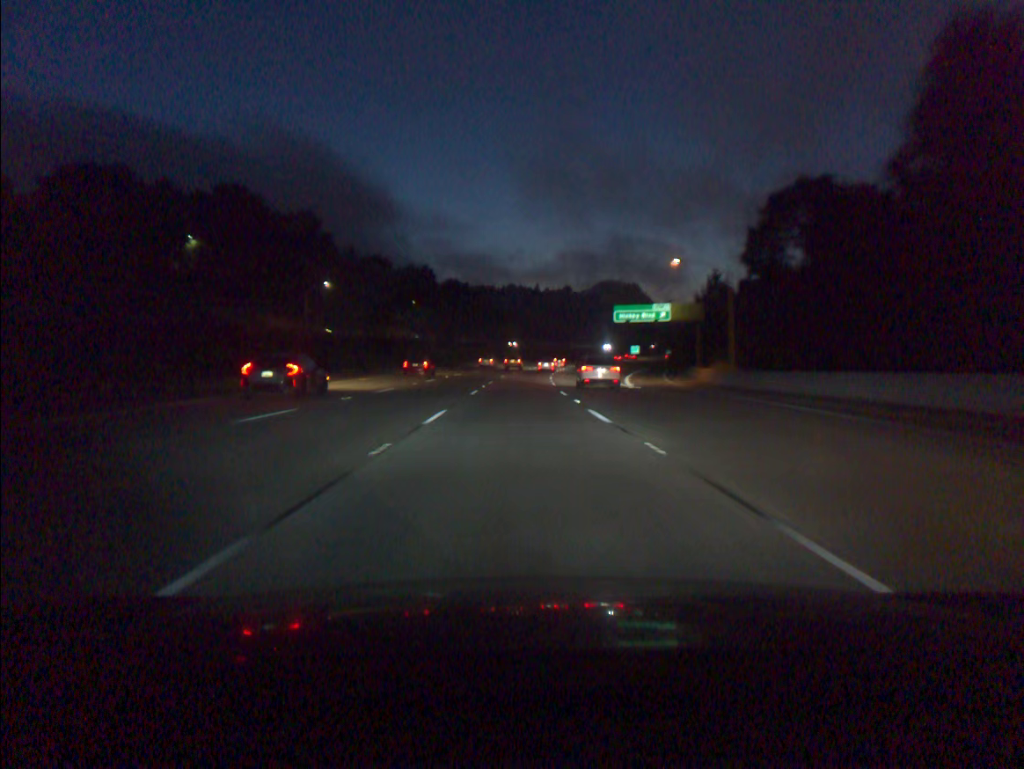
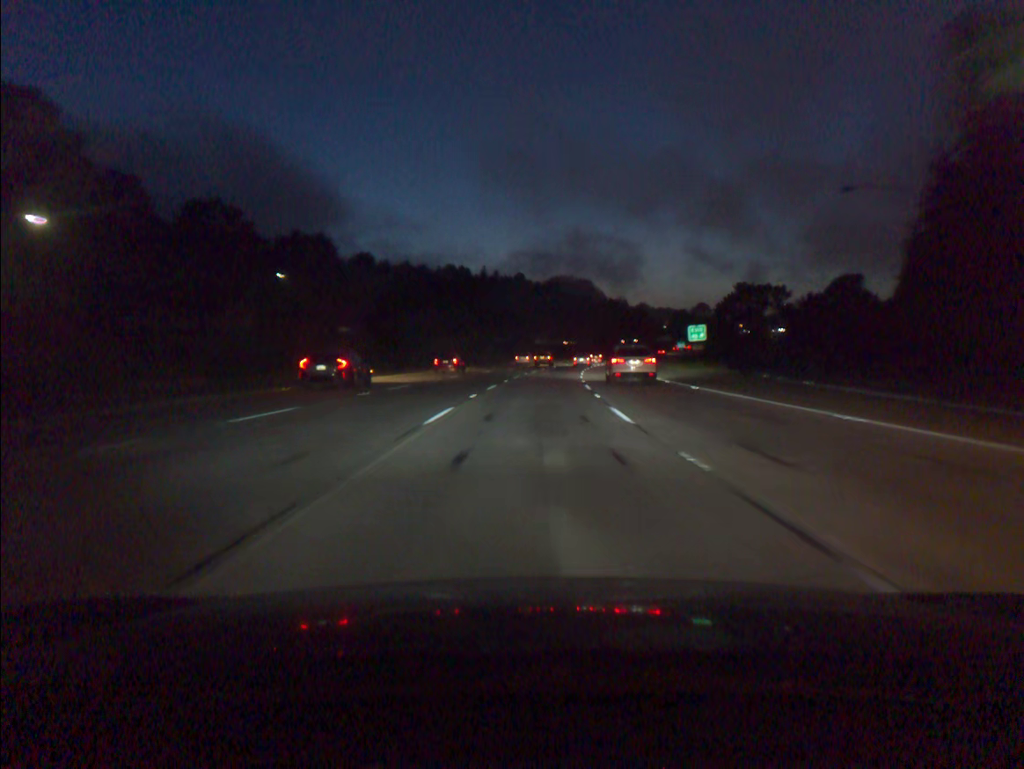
(+1.3, +74.0) m; +4°
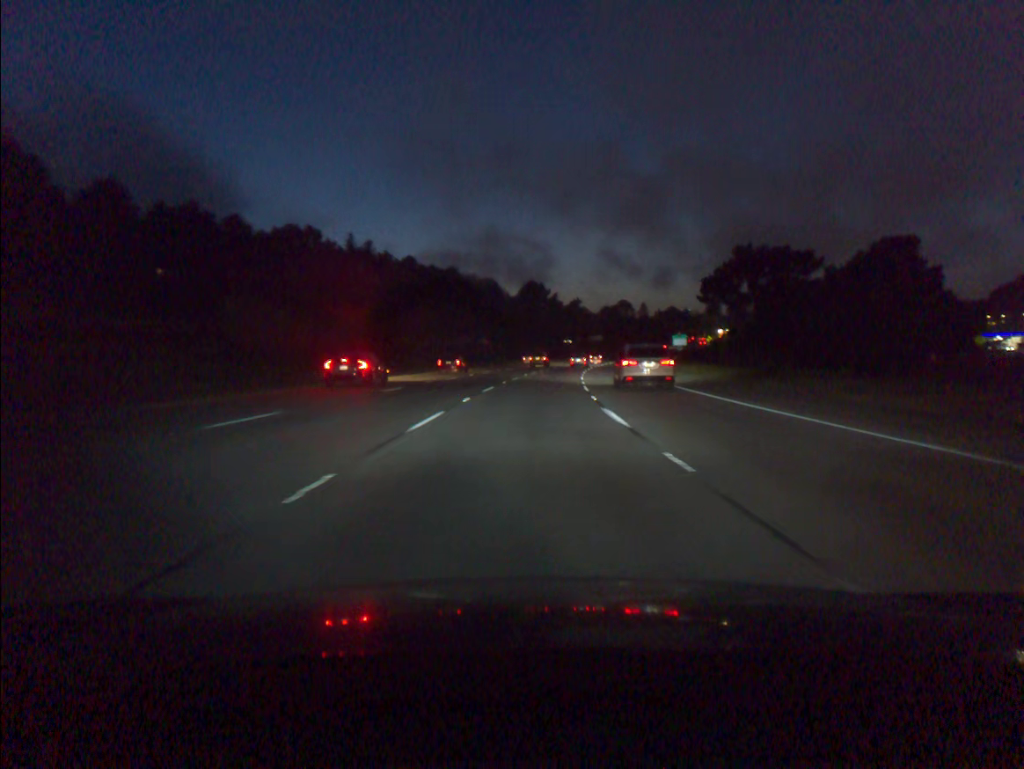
(+4.7, +73.2) m; +7°
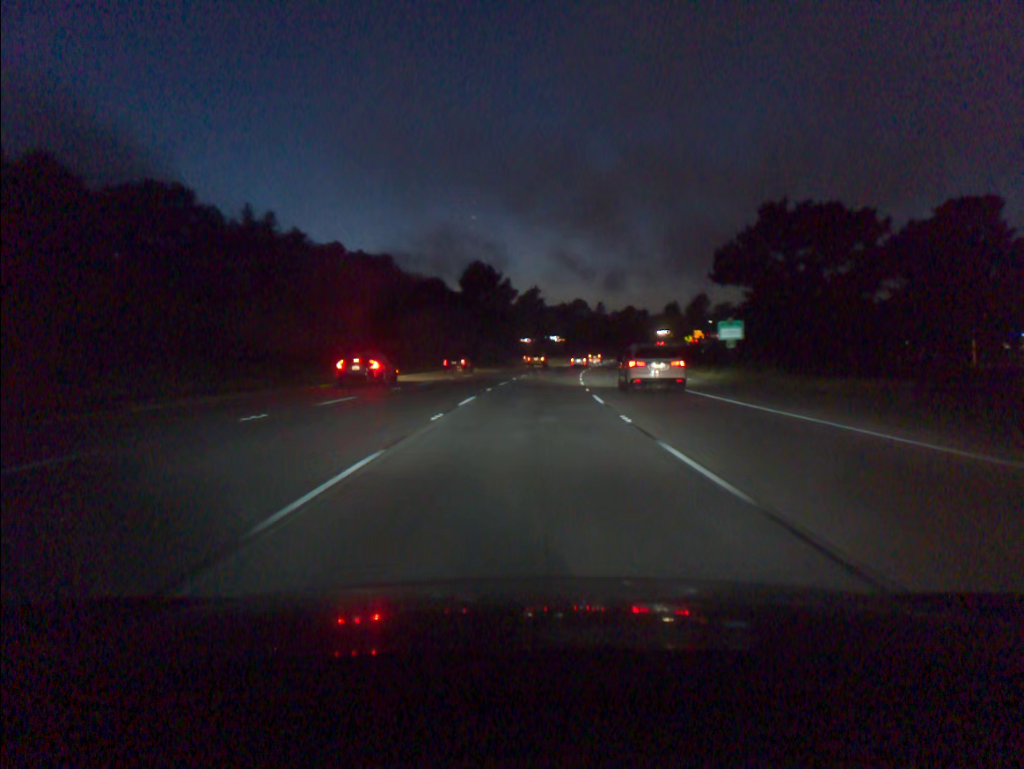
(+1.1, +36.5) m; +4°
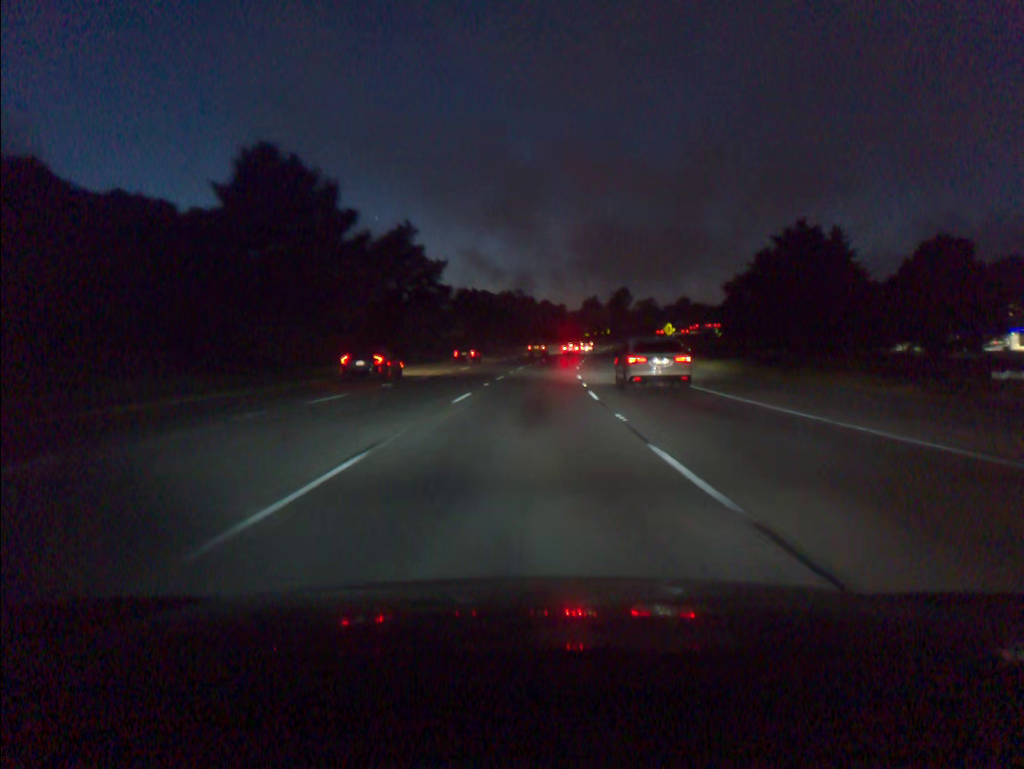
(+4.6, +72.9) m; +7°
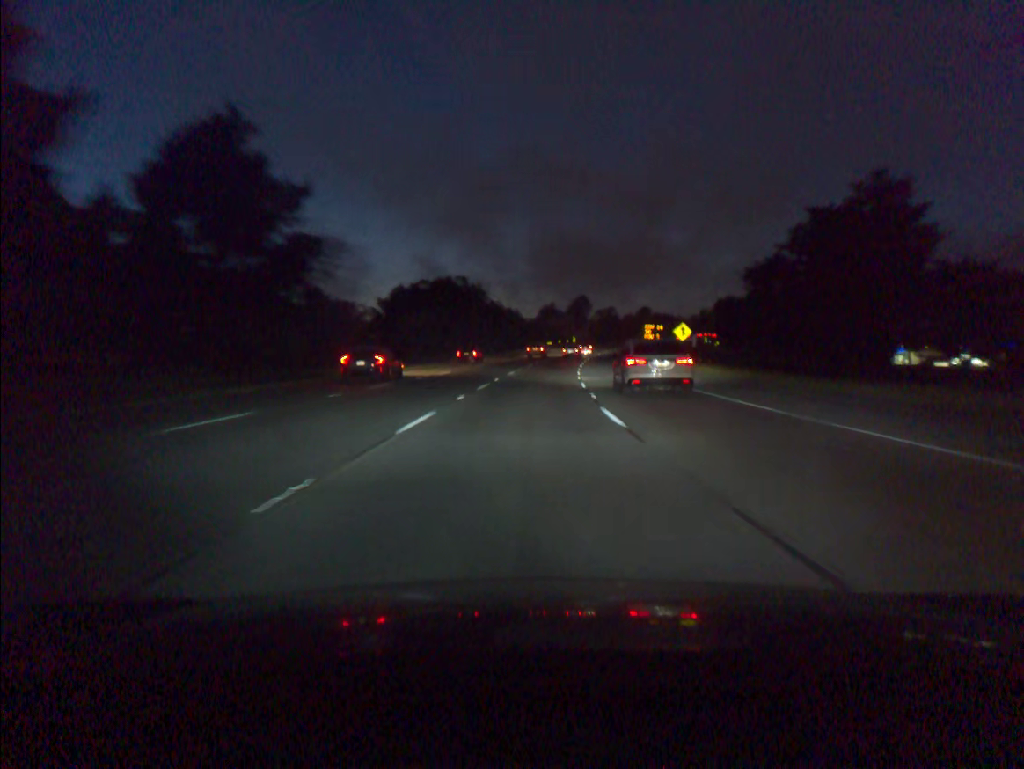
(+1.1, +36.4) m; +4°
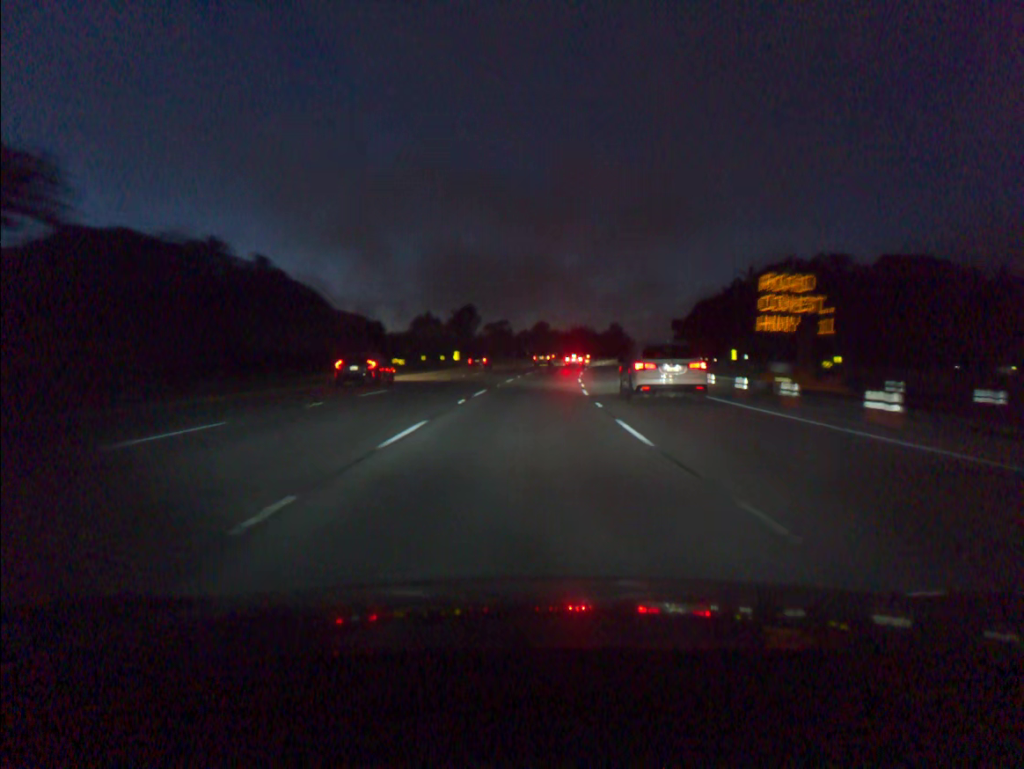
(+6.5, +88.2) m; +8°
